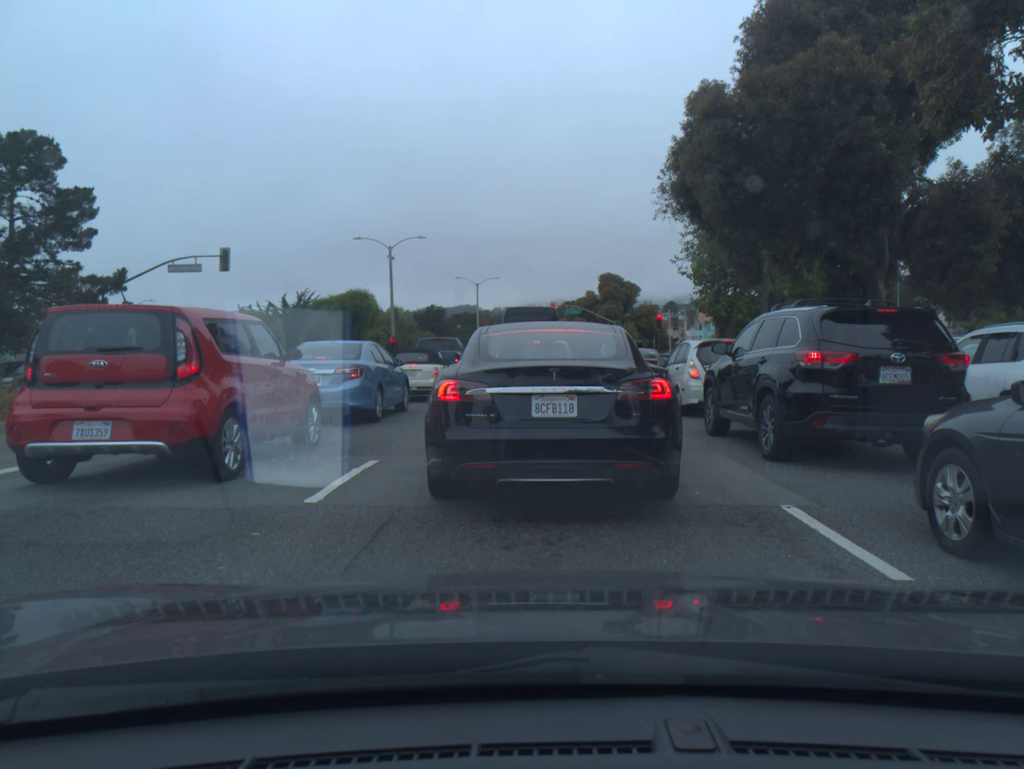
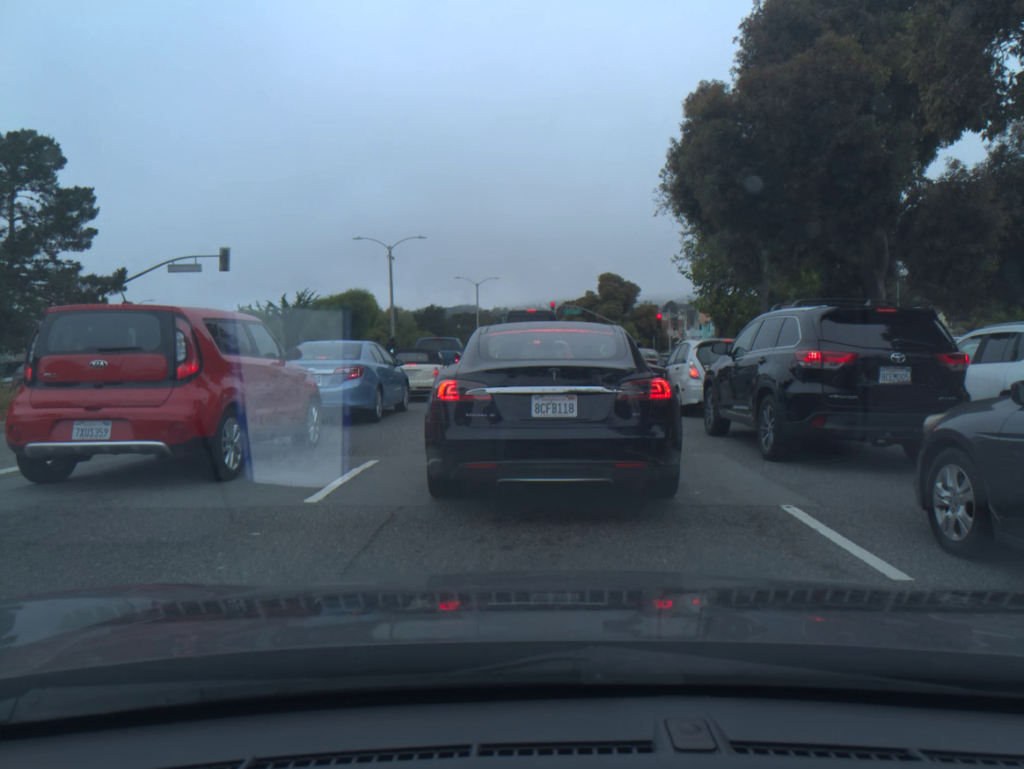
(0.0, 0.0) m; 0°
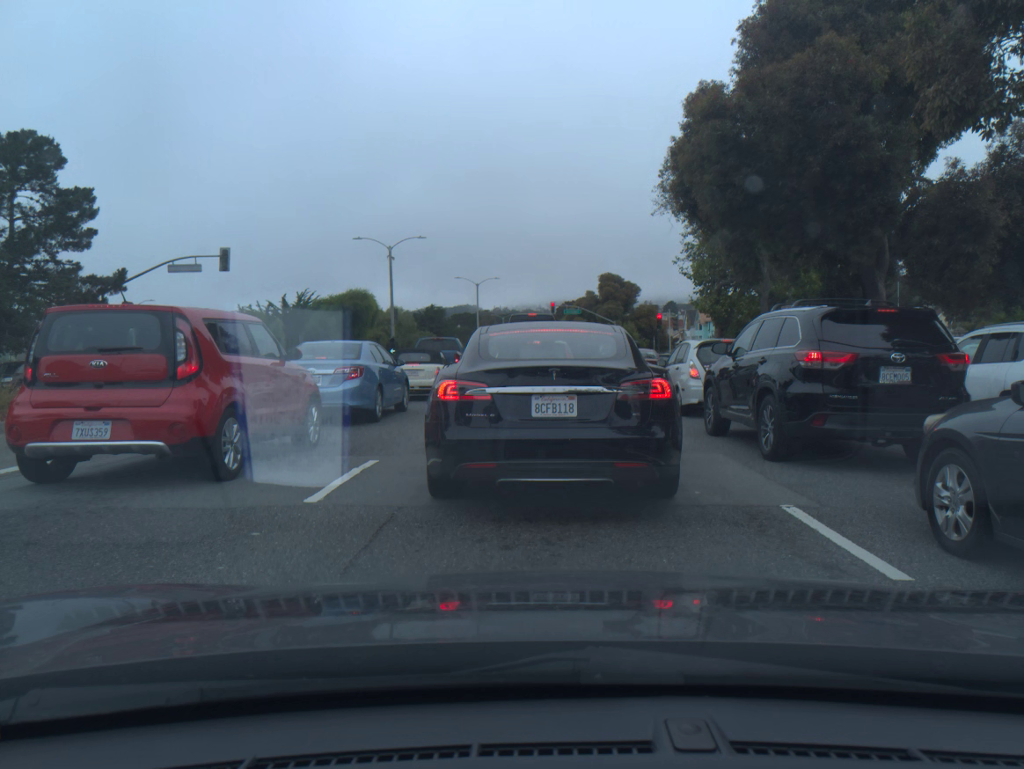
(0.0, 0.0) m; 0°
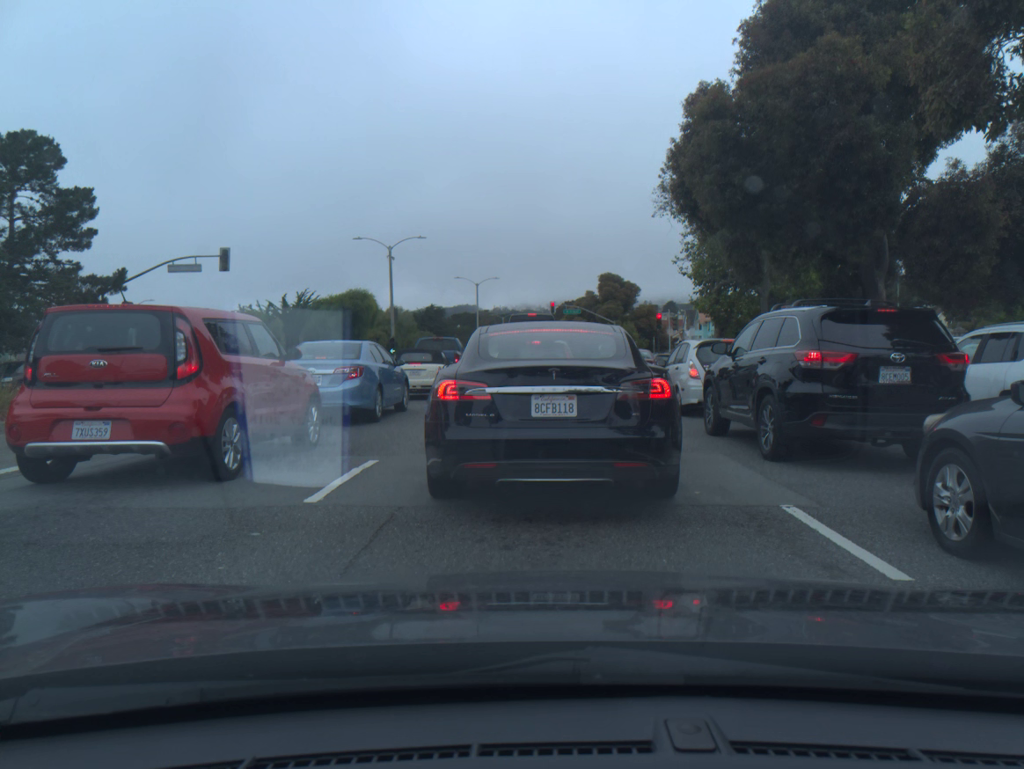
(0.0, 0.0) m; 0°
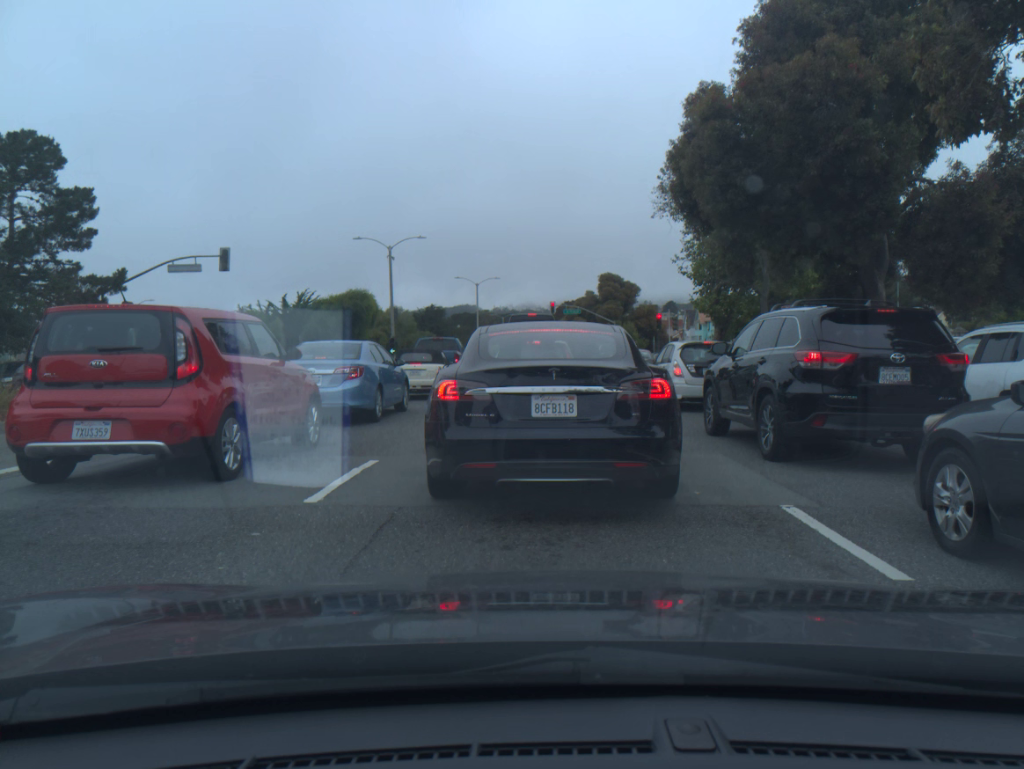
(0.0, 0.0) m; 0°
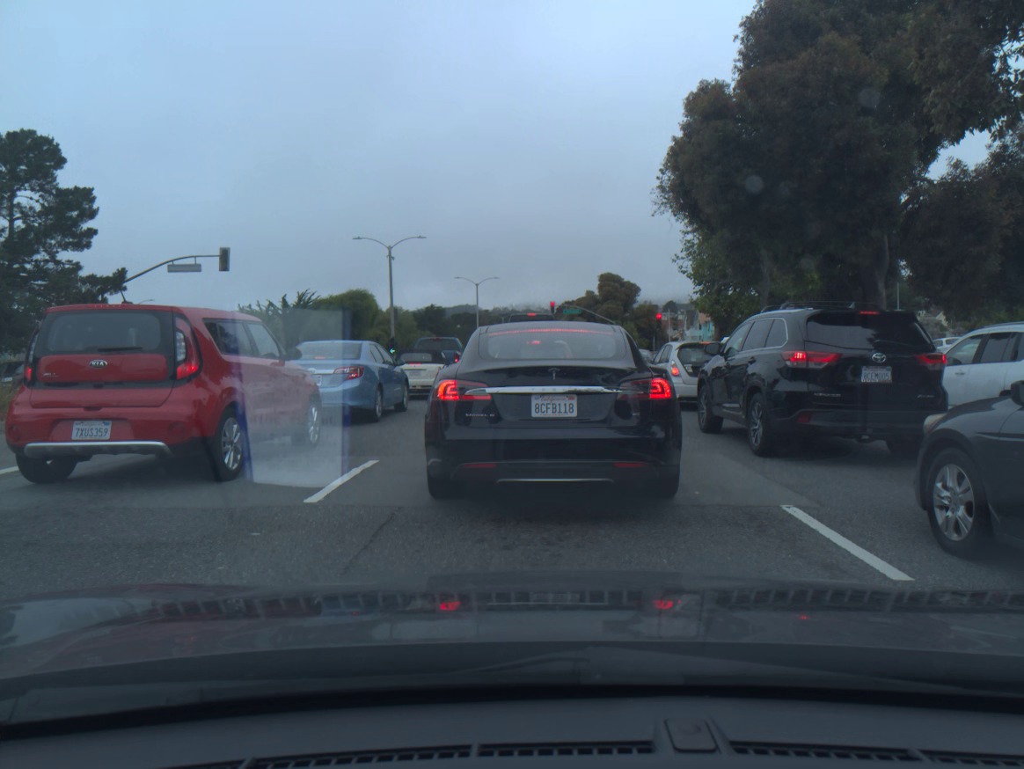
(0.0, 0.0) m; 0°
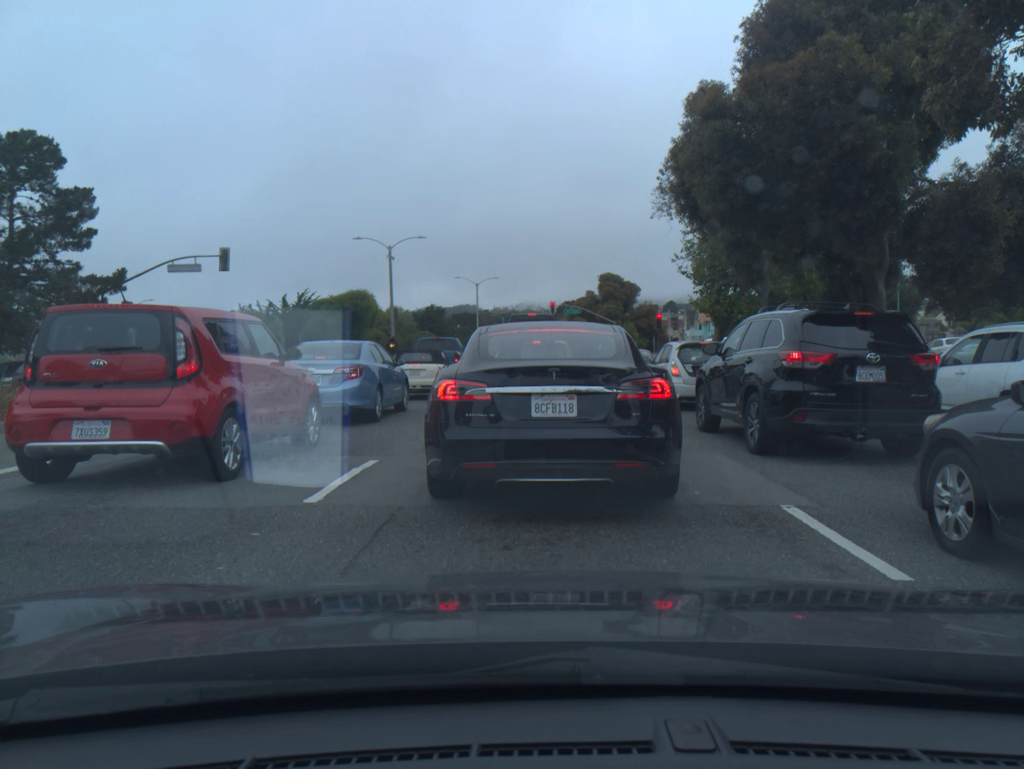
(0.0, 0.0) m; 0°
